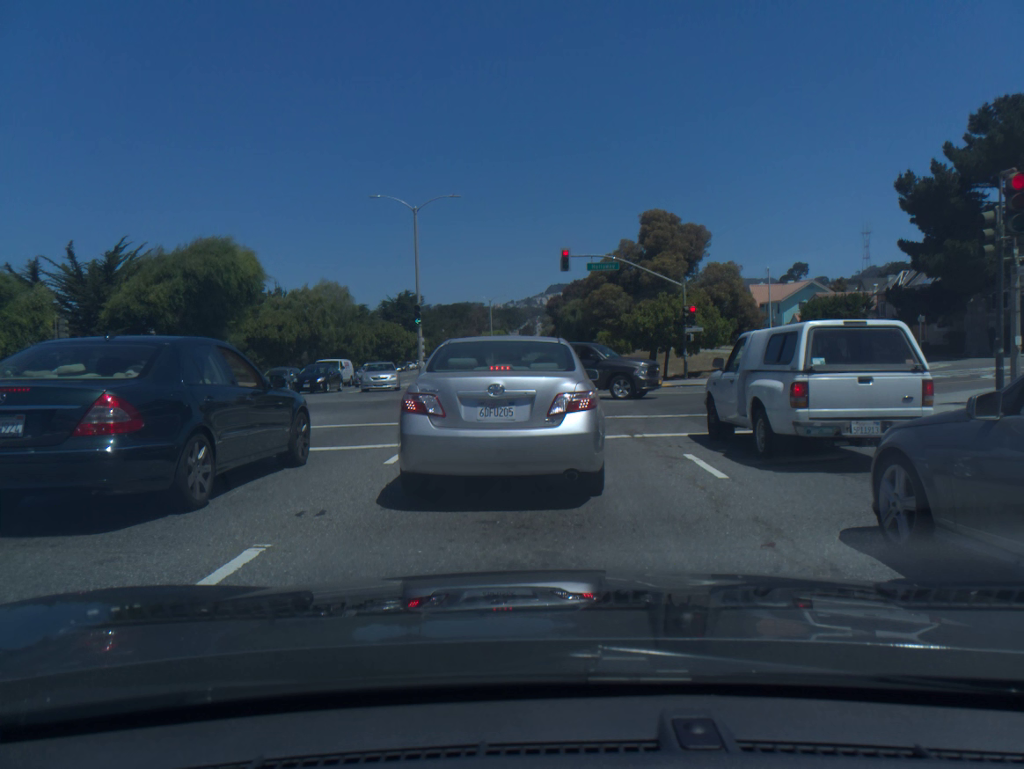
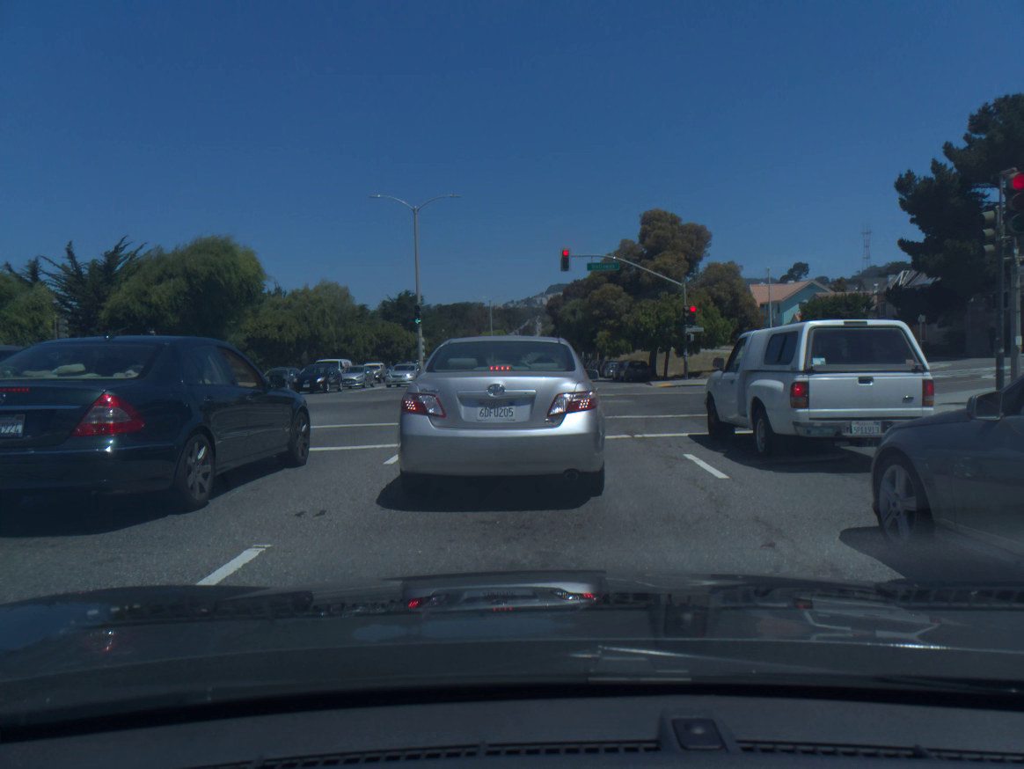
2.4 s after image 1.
(0.0, 0.0) m; 0°
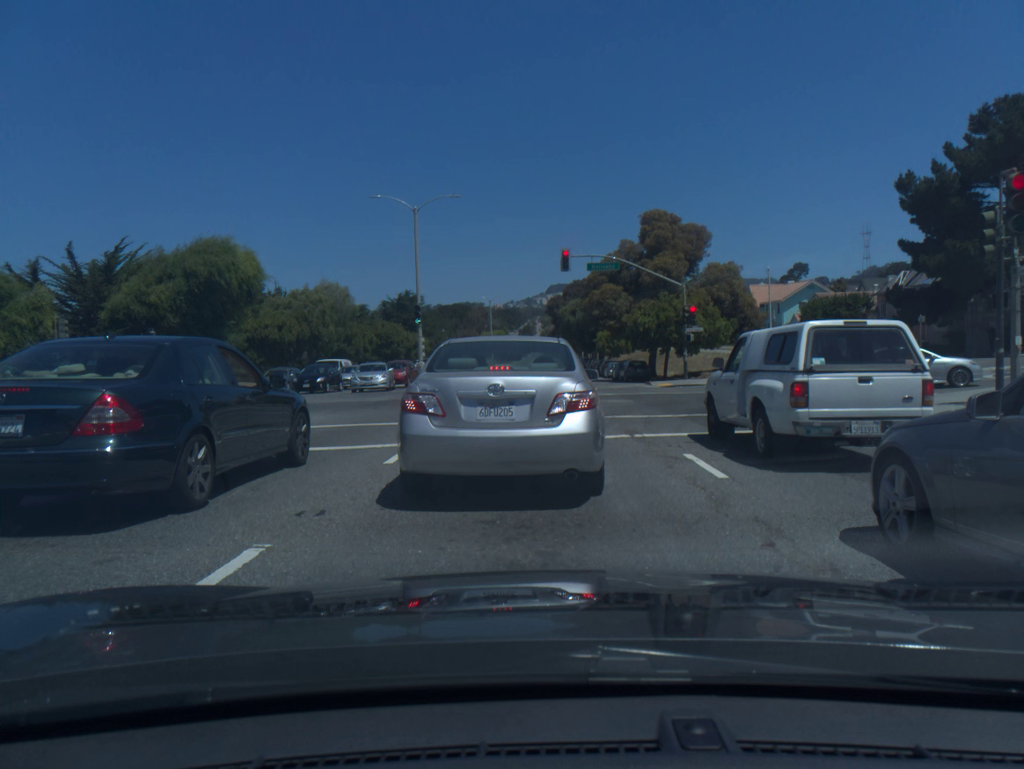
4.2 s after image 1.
(0.0, 0.0) m; 0°
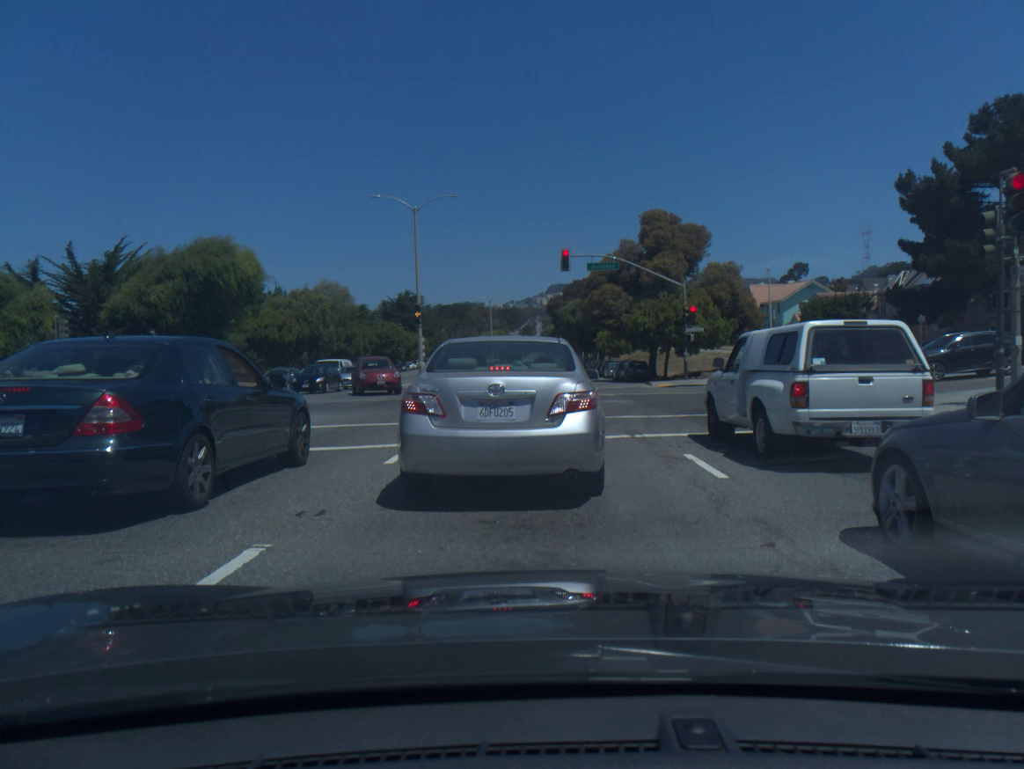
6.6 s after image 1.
(0.0, 0.0) m; 0°
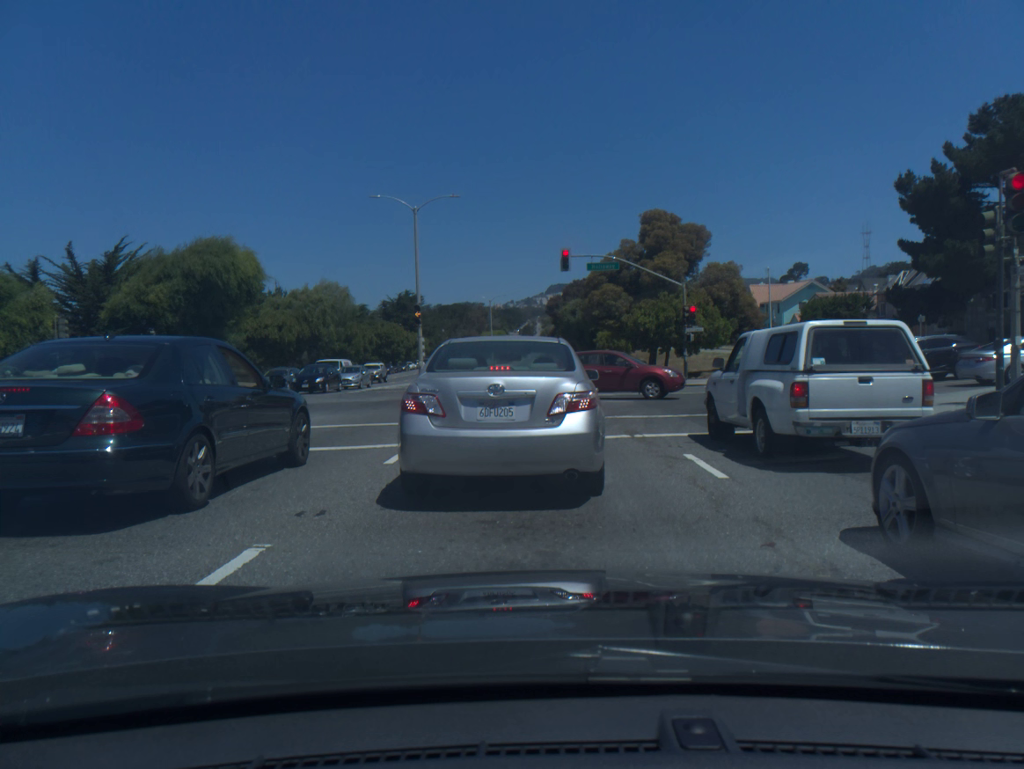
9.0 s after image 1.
(0.0, 0.0) m; 0°
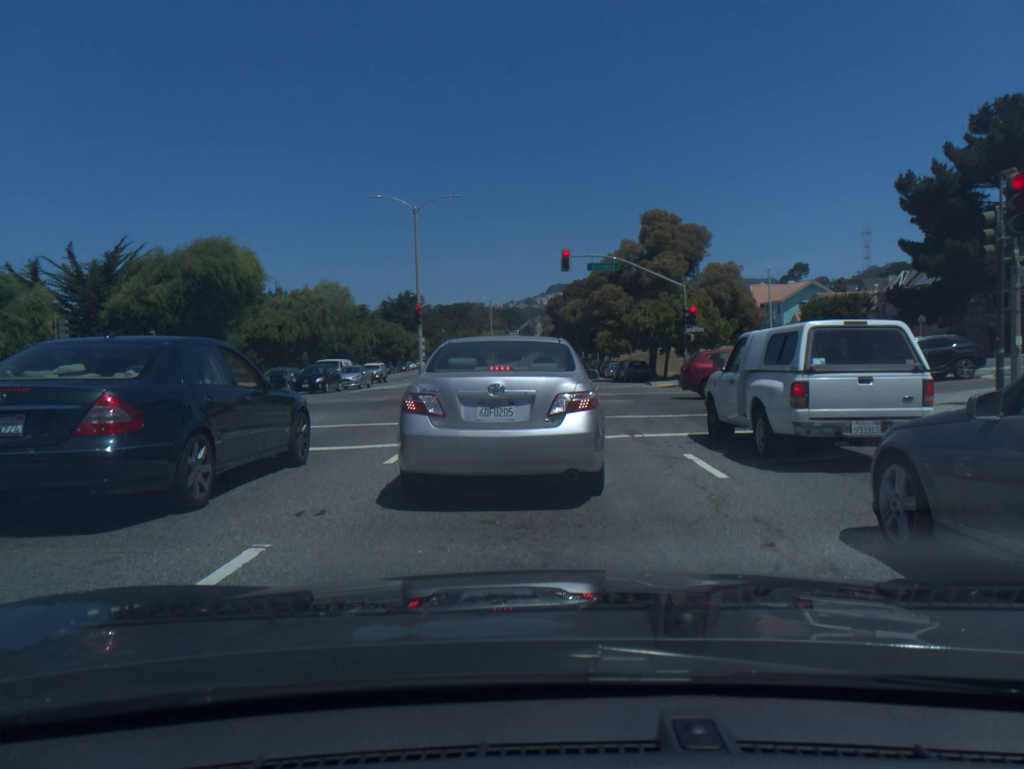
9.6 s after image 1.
(0.0, 0.0) m; 0°
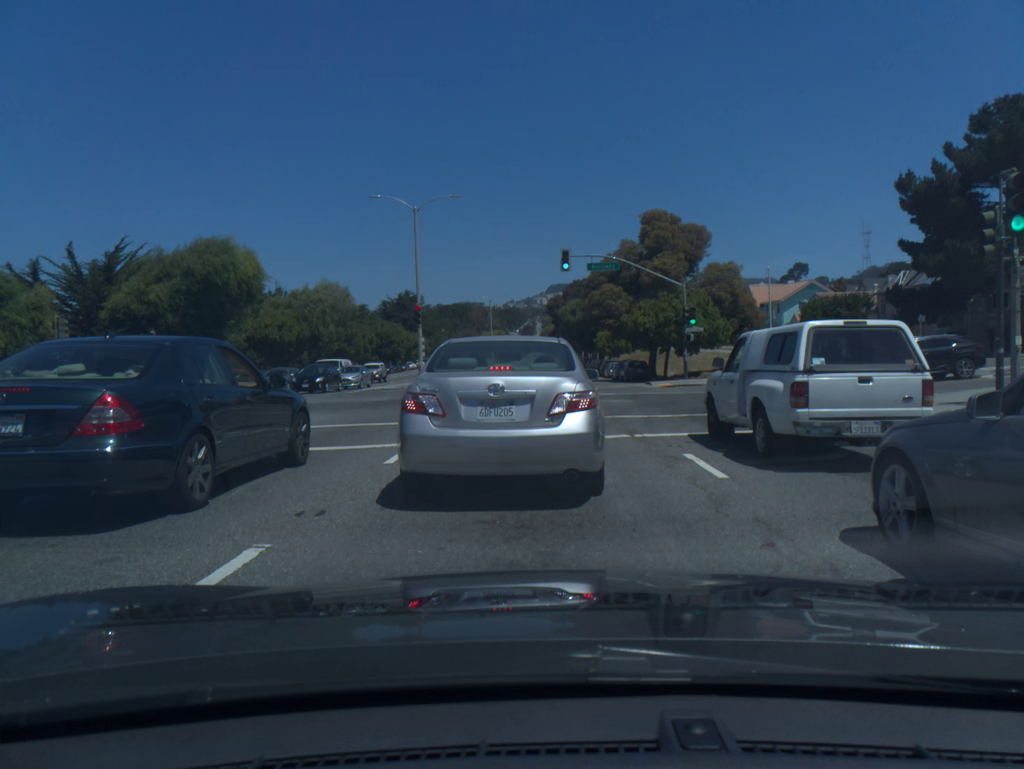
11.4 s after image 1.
(0.0, 0.0) m; 0°
